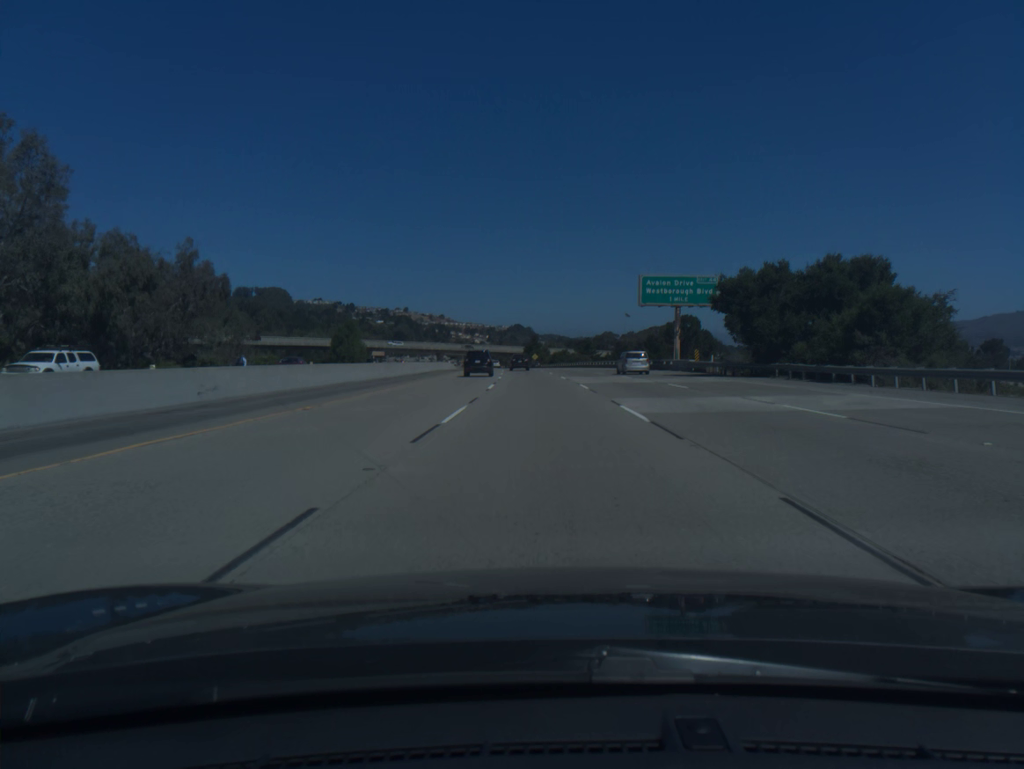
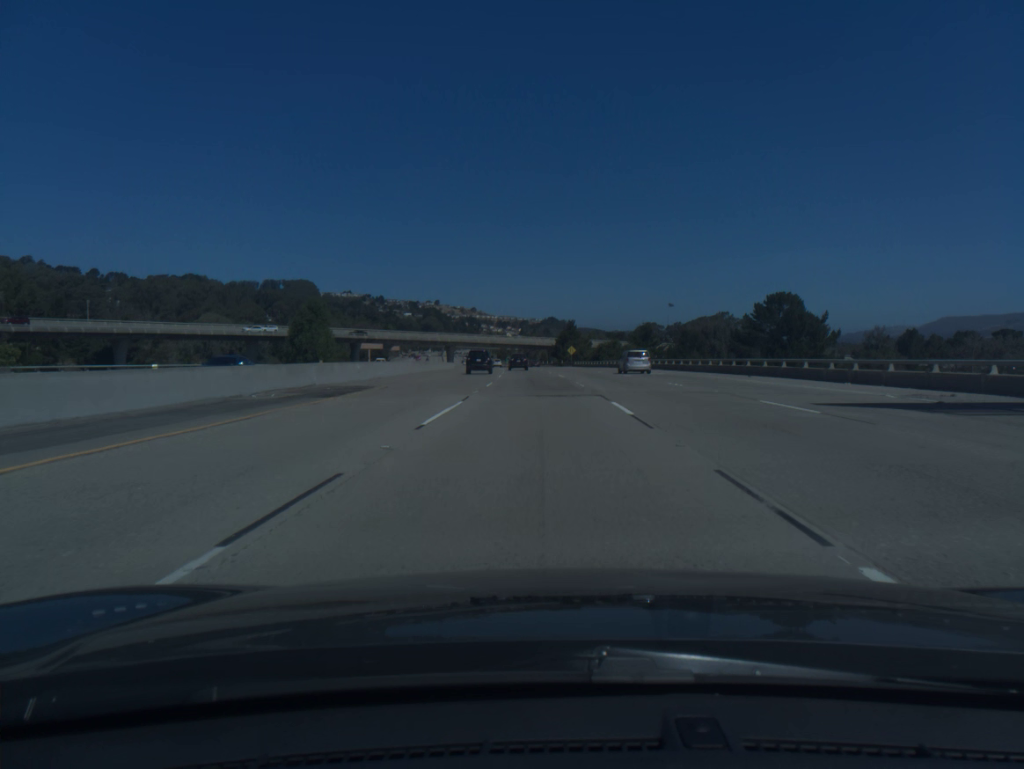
(-1.1, +57.4) m; -2°
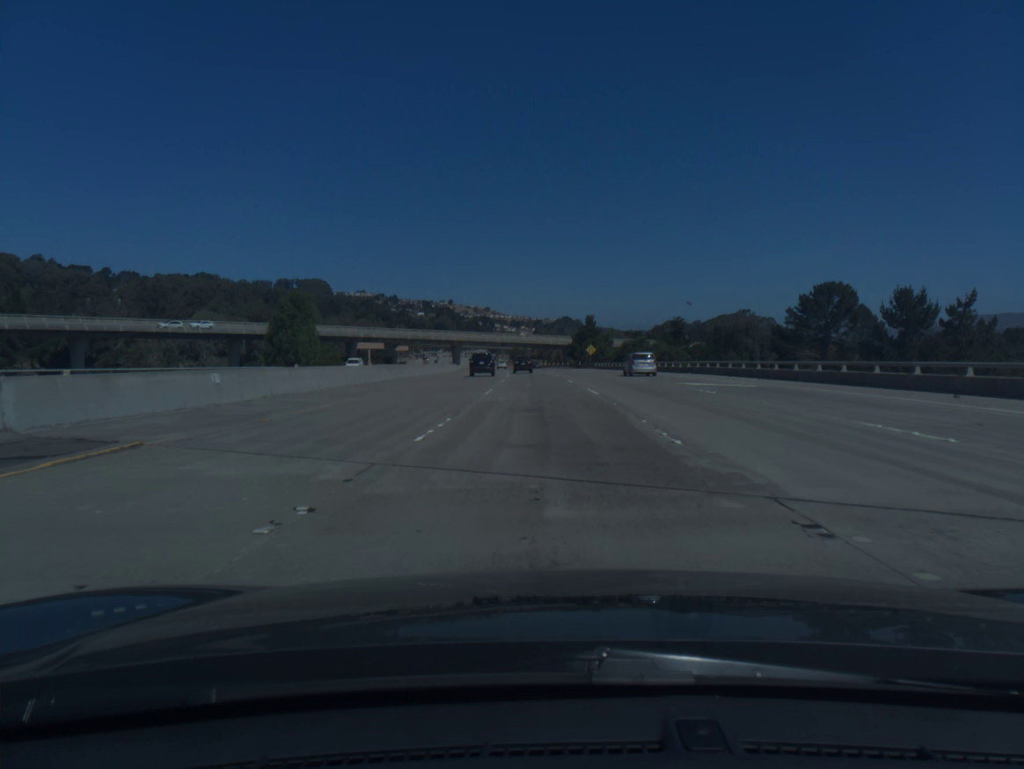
(-0.2, +19.2) m; -1°
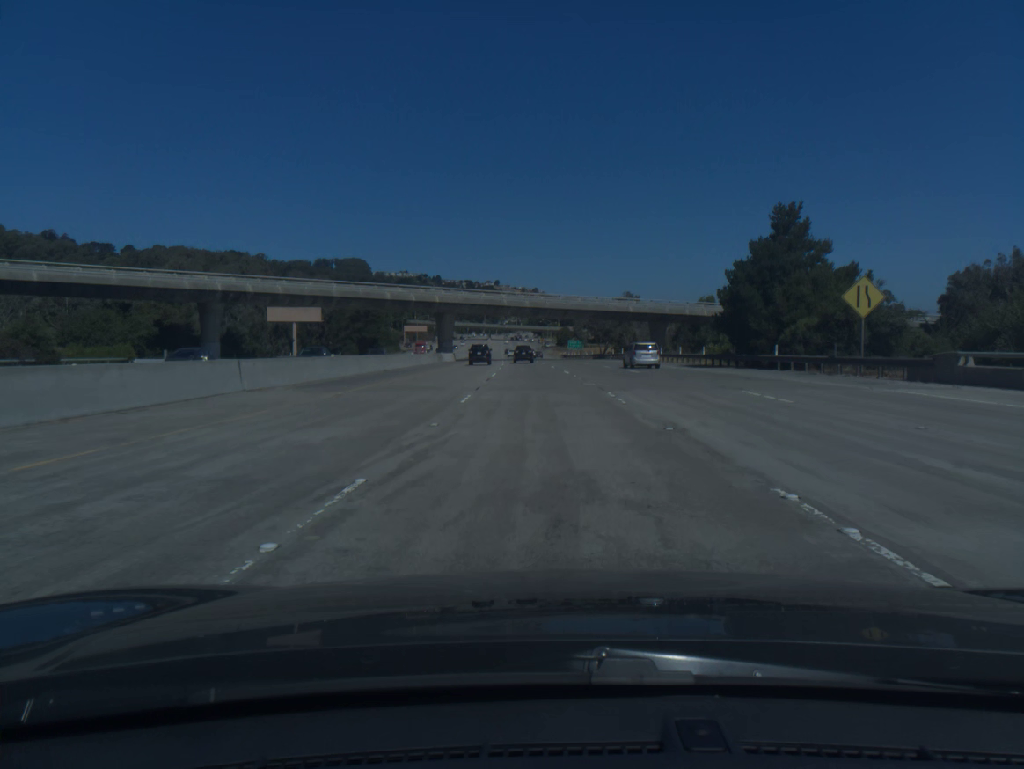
(-3.0, +95.9) m; -4°
